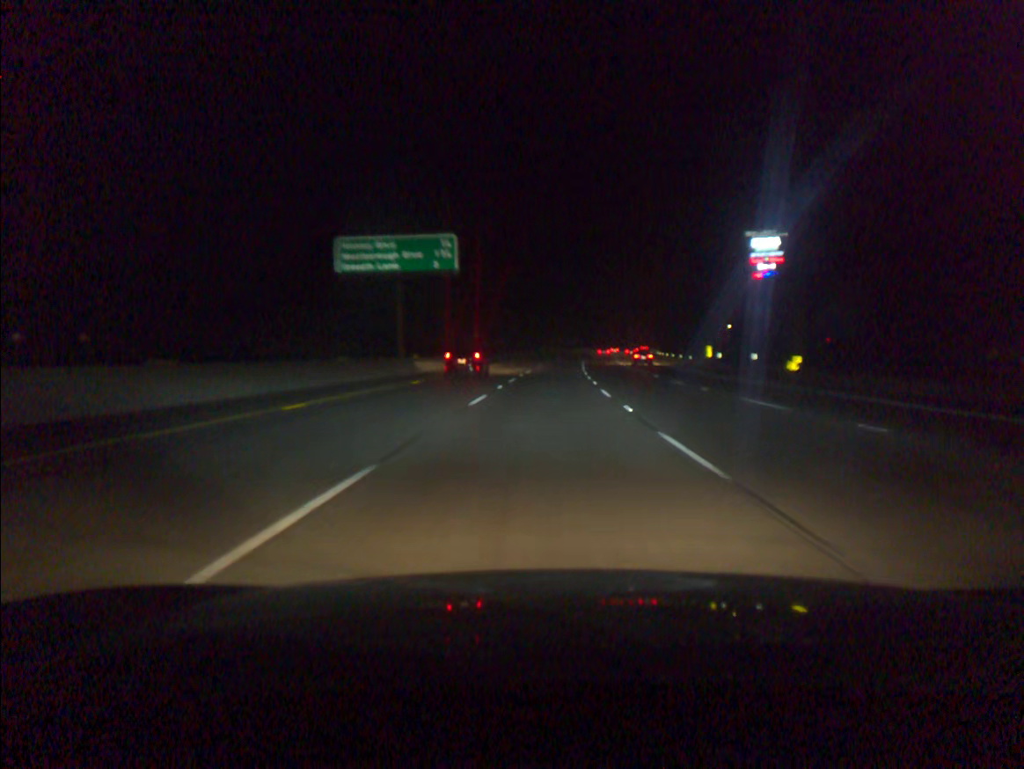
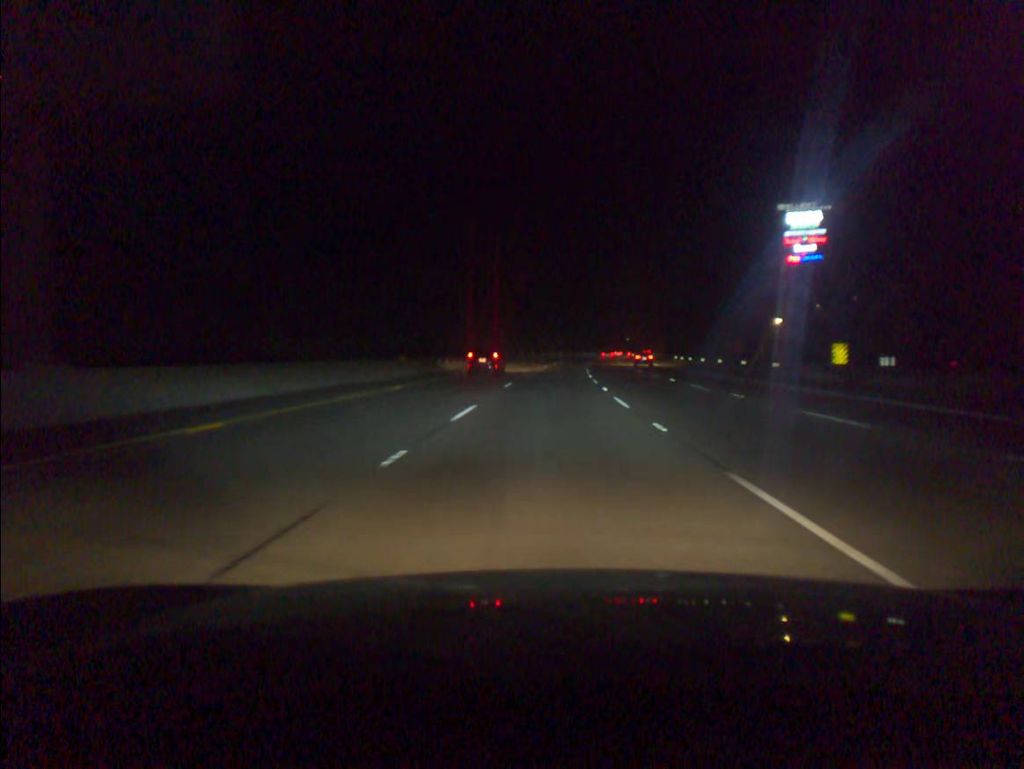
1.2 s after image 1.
(+0.4, +33.6) m; +1°
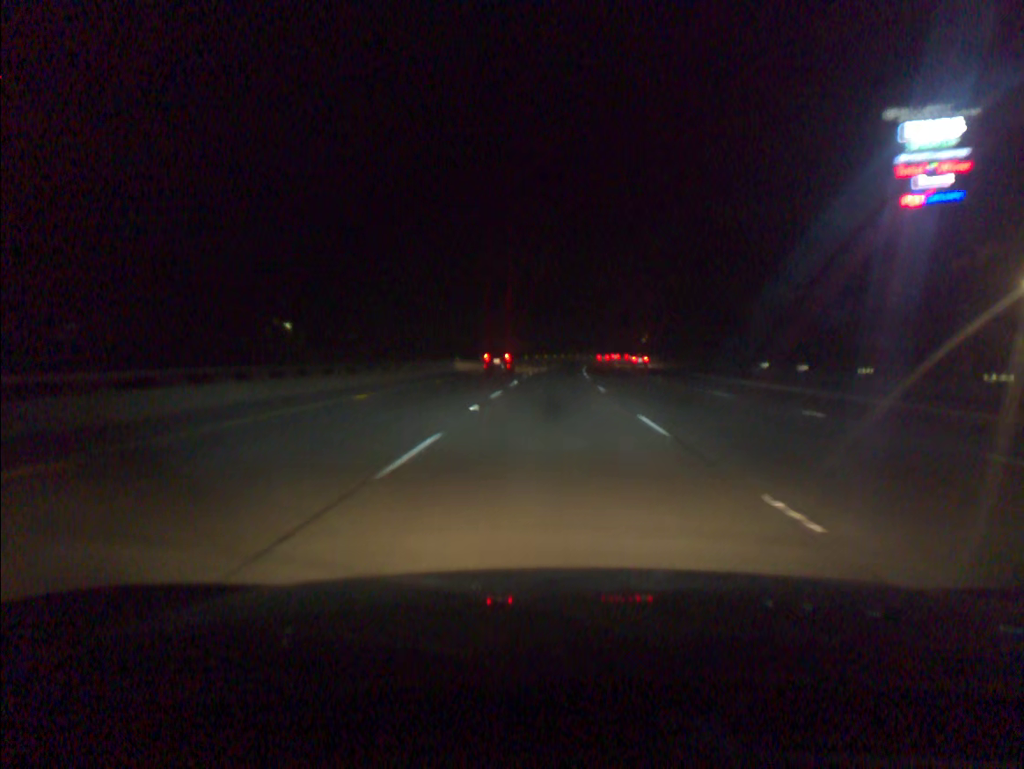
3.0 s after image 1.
(+1.2, +50.3) m; +3°
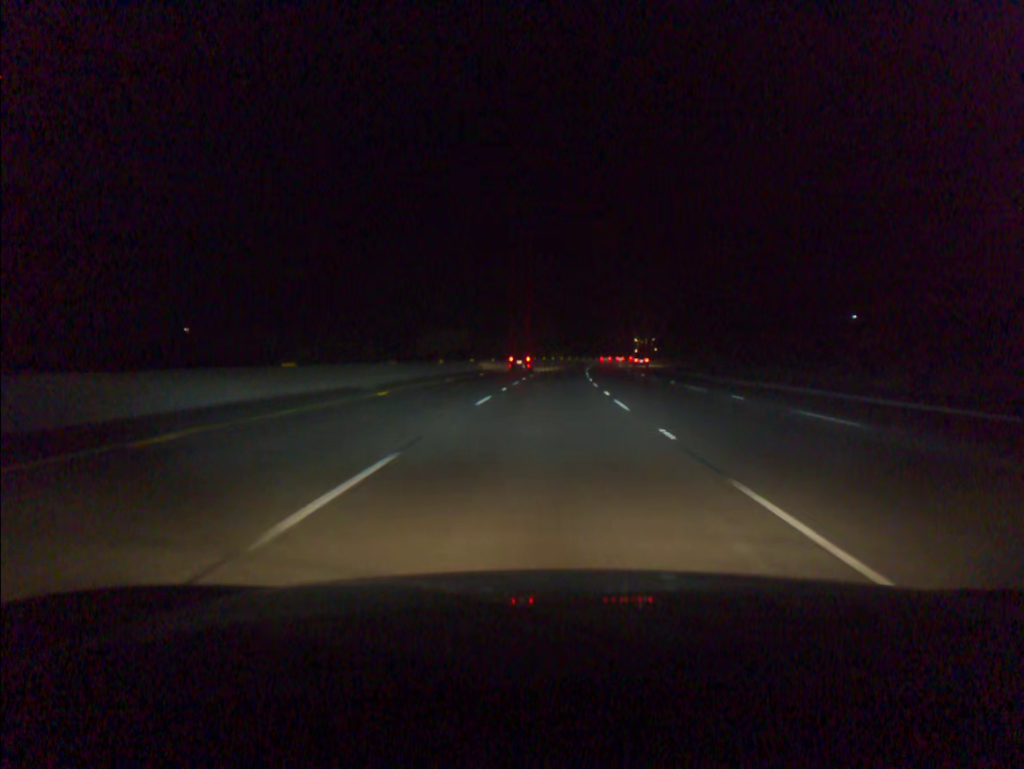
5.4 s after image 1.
(+2.0, +67.2) m; +3°
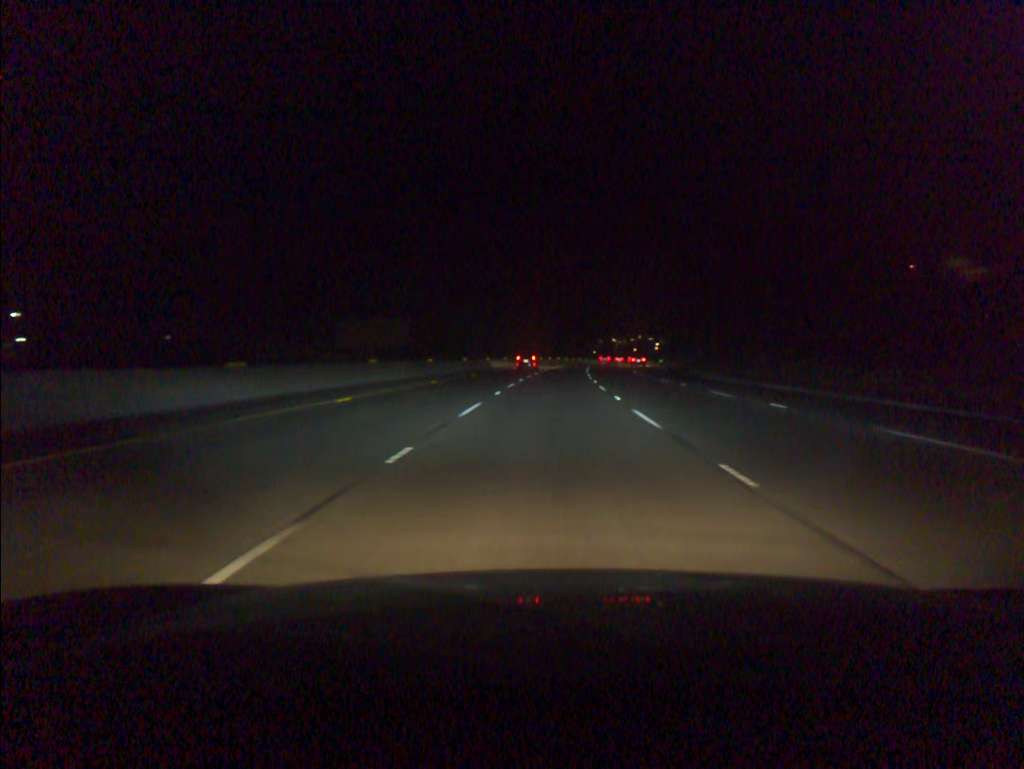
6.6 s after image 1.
(+0.4, +33.7) m; +2°
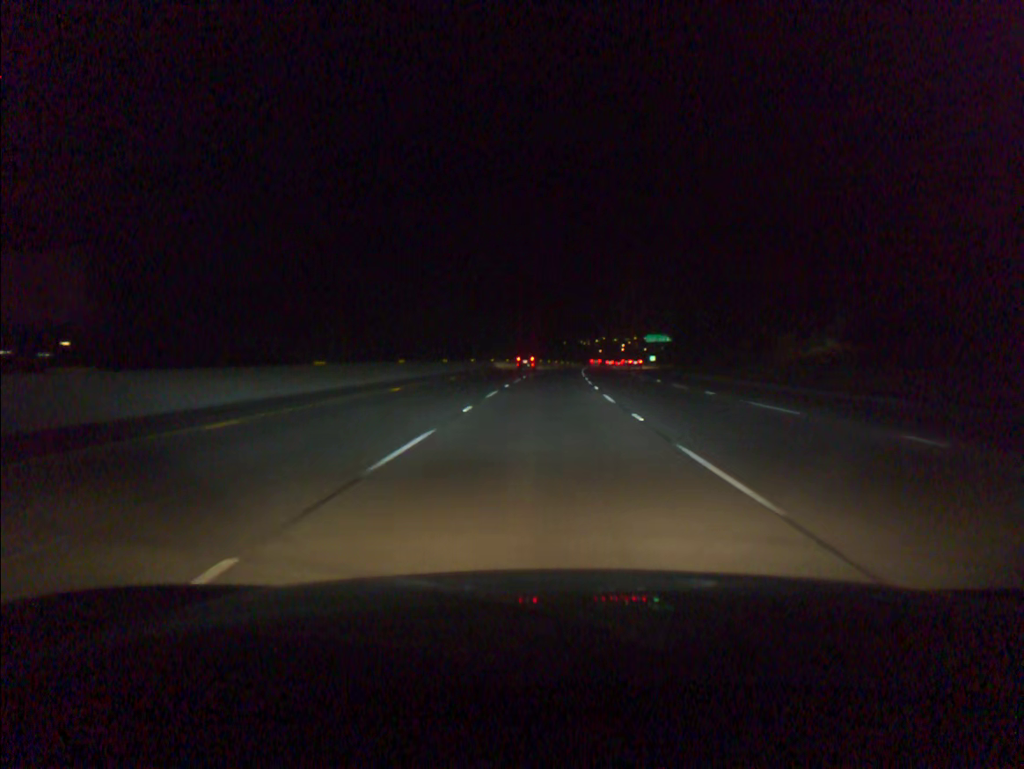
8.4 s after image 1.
(+1.2, +50.7) m; +3°
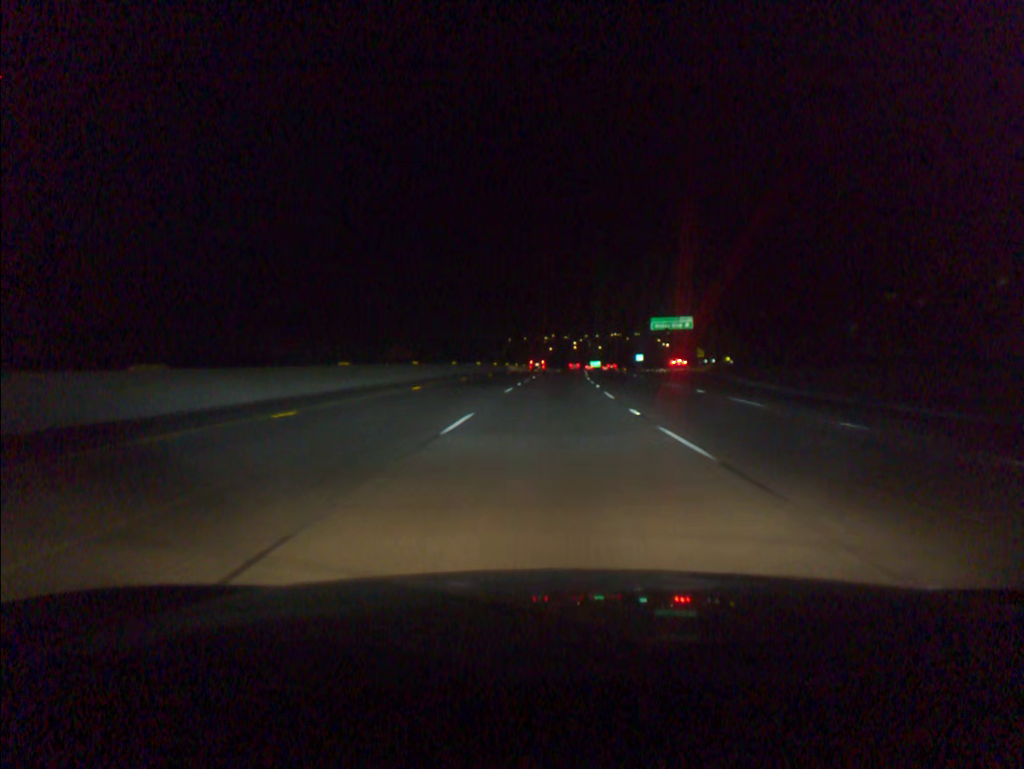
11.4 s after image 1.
(+2.6, +84.5) m; +4°
